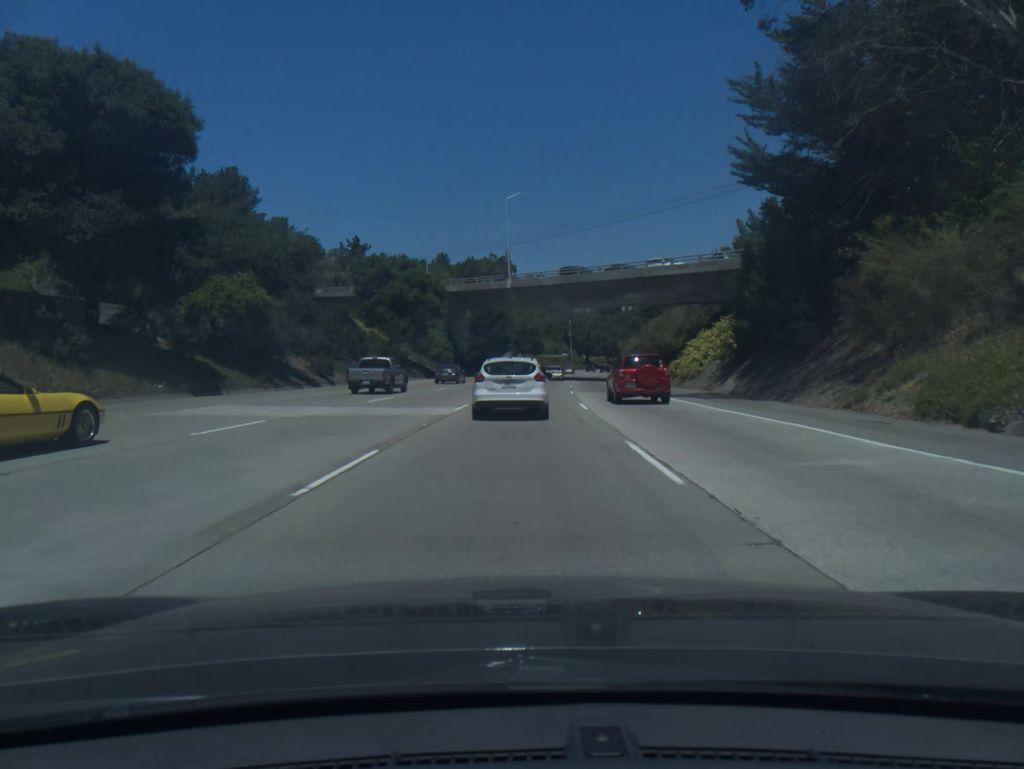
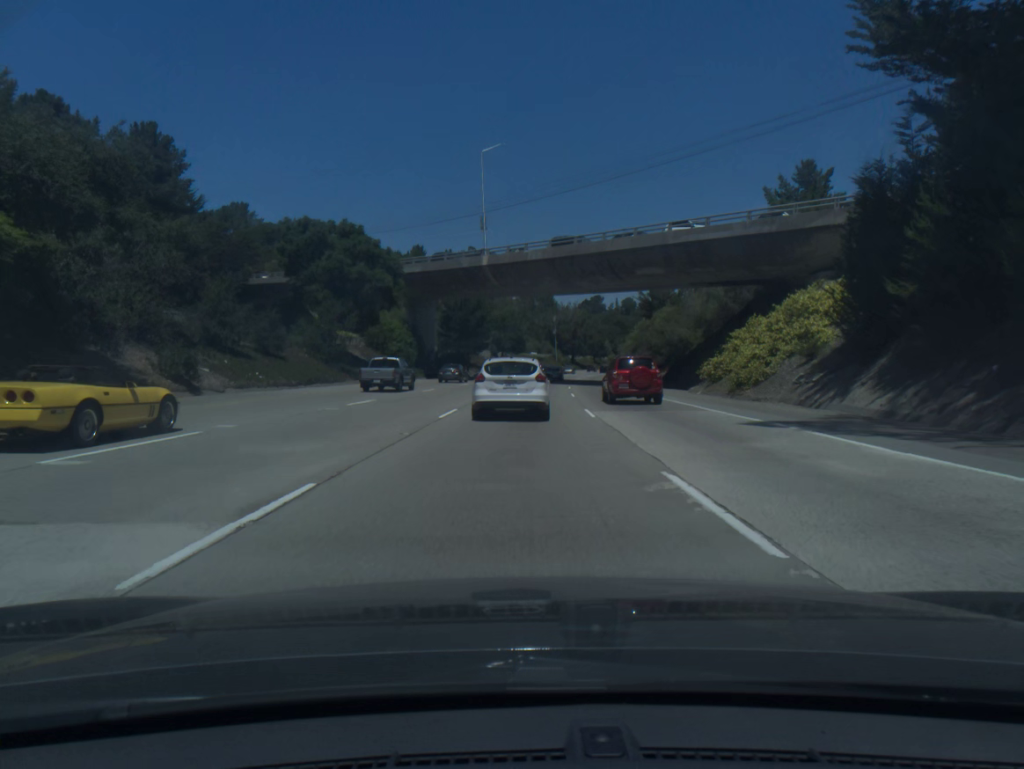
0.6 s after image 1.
(+0.2, +17.8) m; +1°
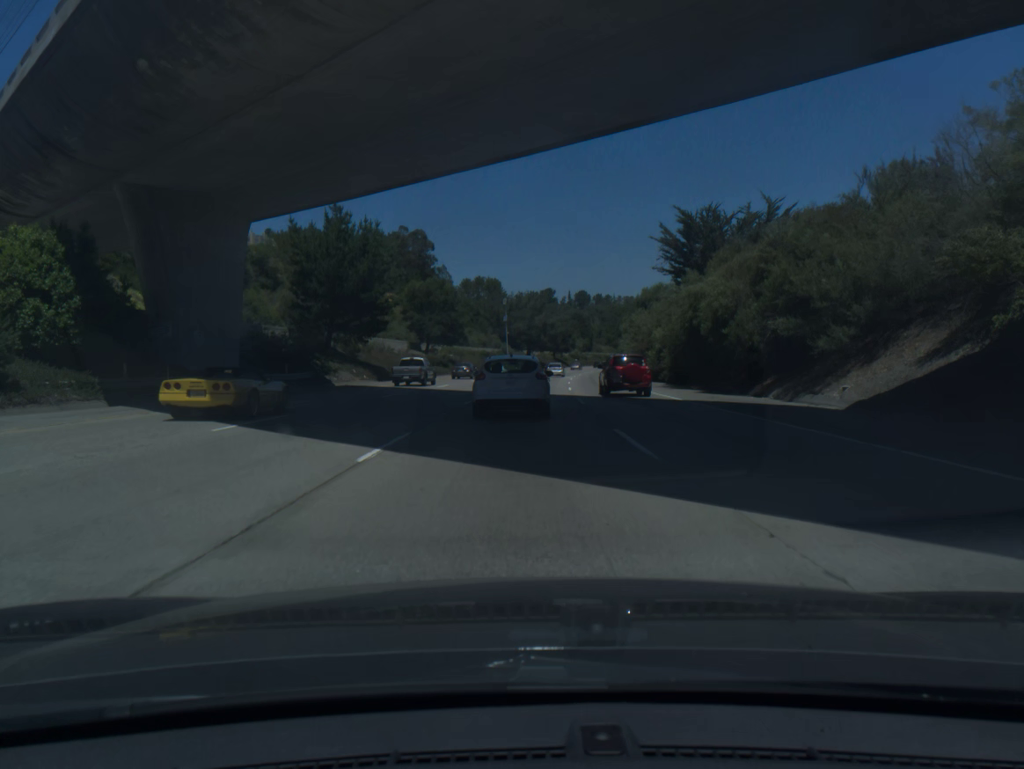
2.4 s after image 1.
(+1.7, +52.9) m; +4°
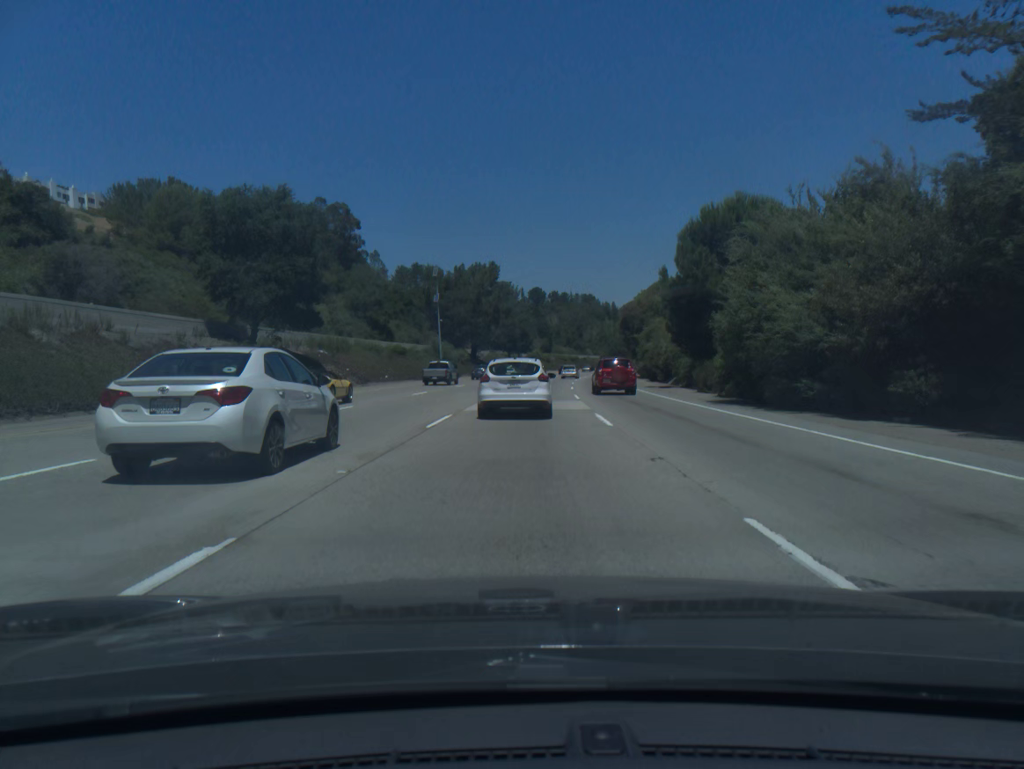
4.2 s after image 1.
(+1.7, +52.0) m; +4°
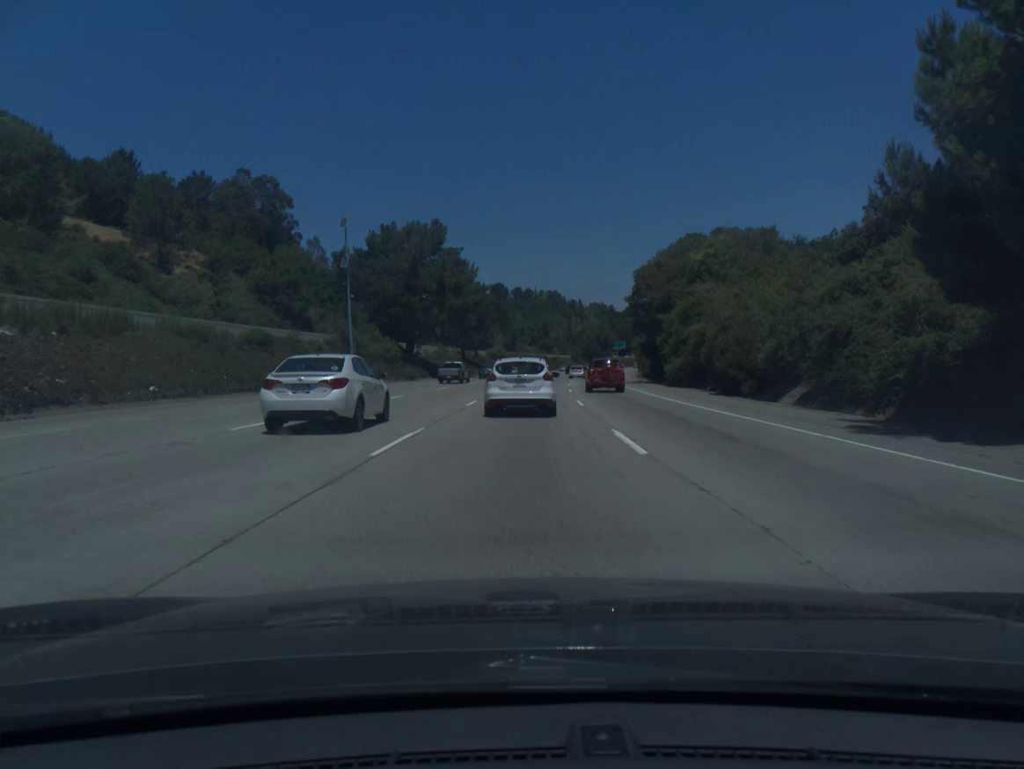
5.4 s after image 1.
(+0.8, +34.5) m; +3°
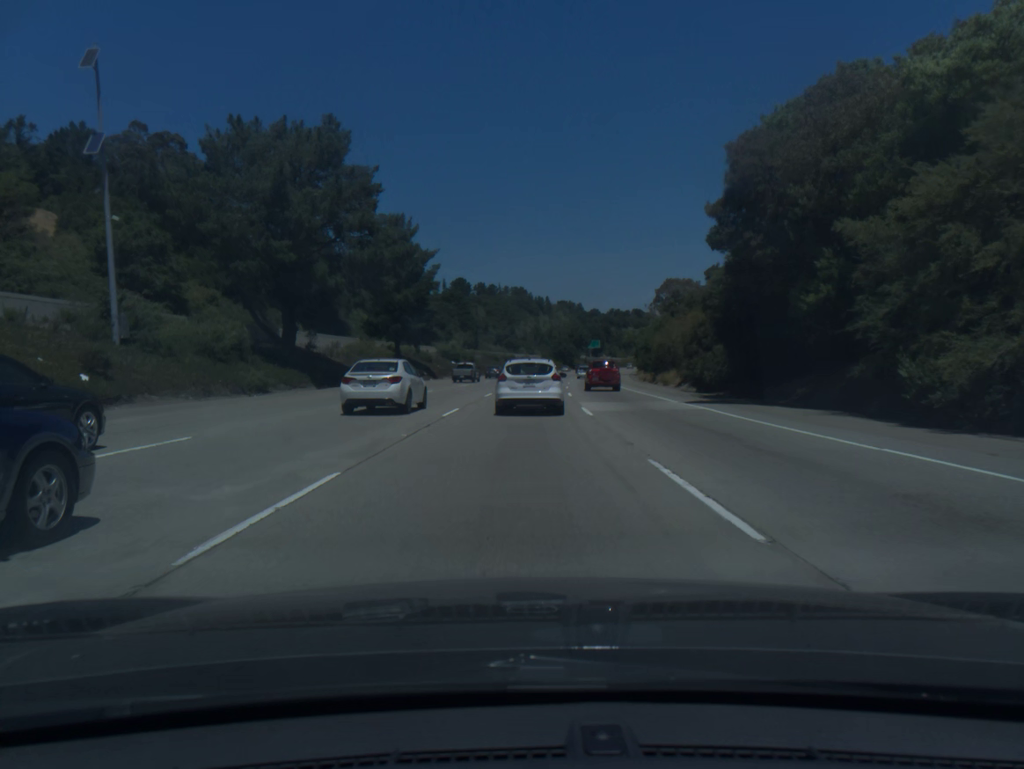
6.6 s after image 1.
(+0.8, +34.6) m; +3°
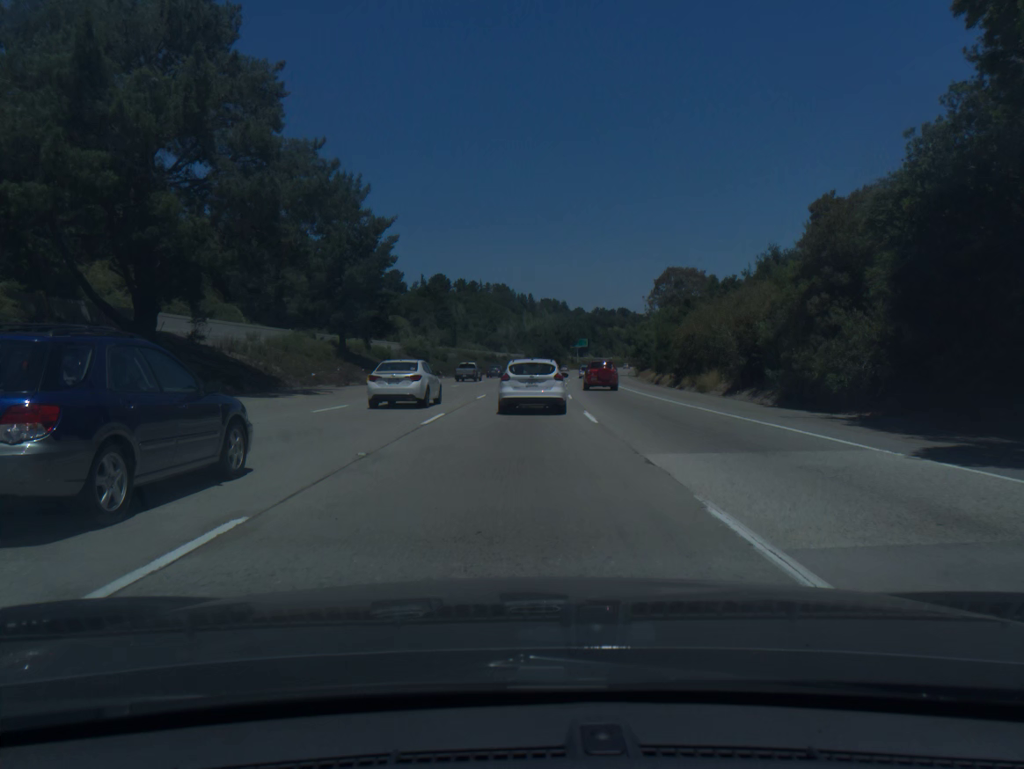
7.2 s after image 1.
(+0.2, +17.4) m; +1°
